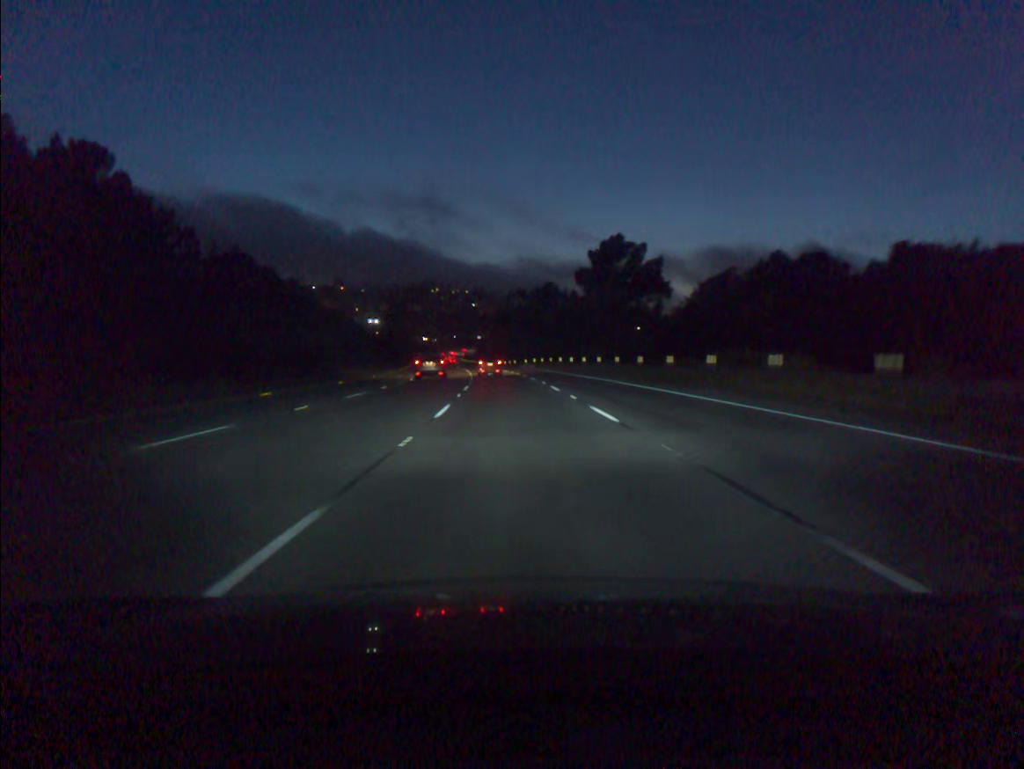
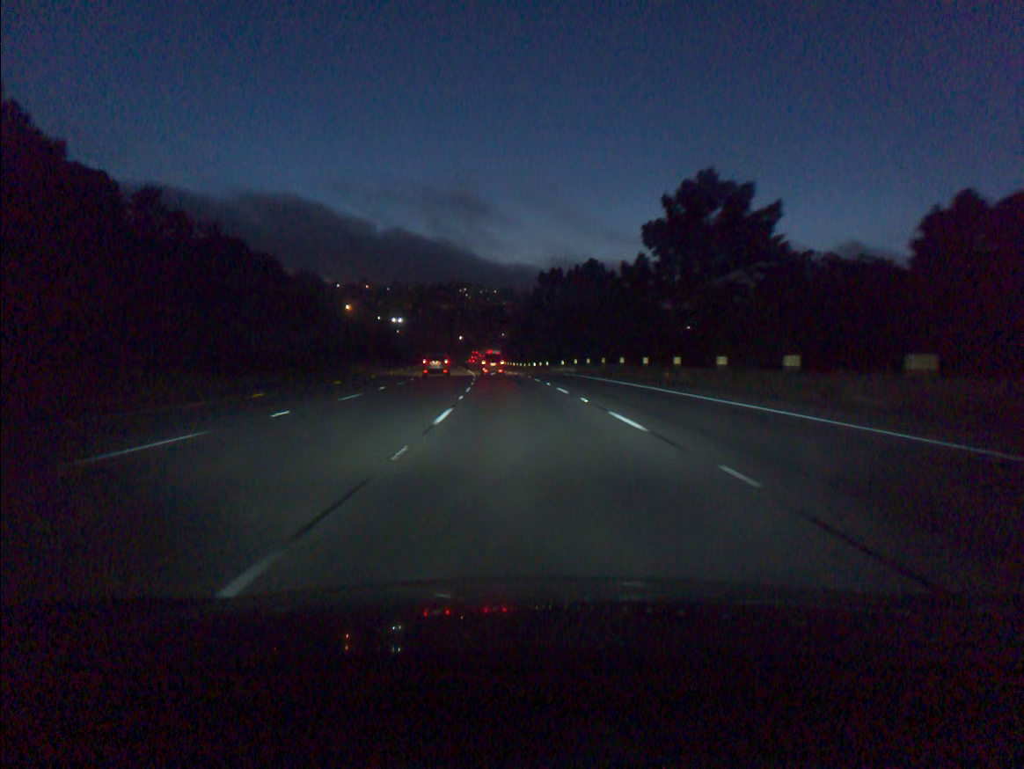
(-0.6, +31.1) m; -2°
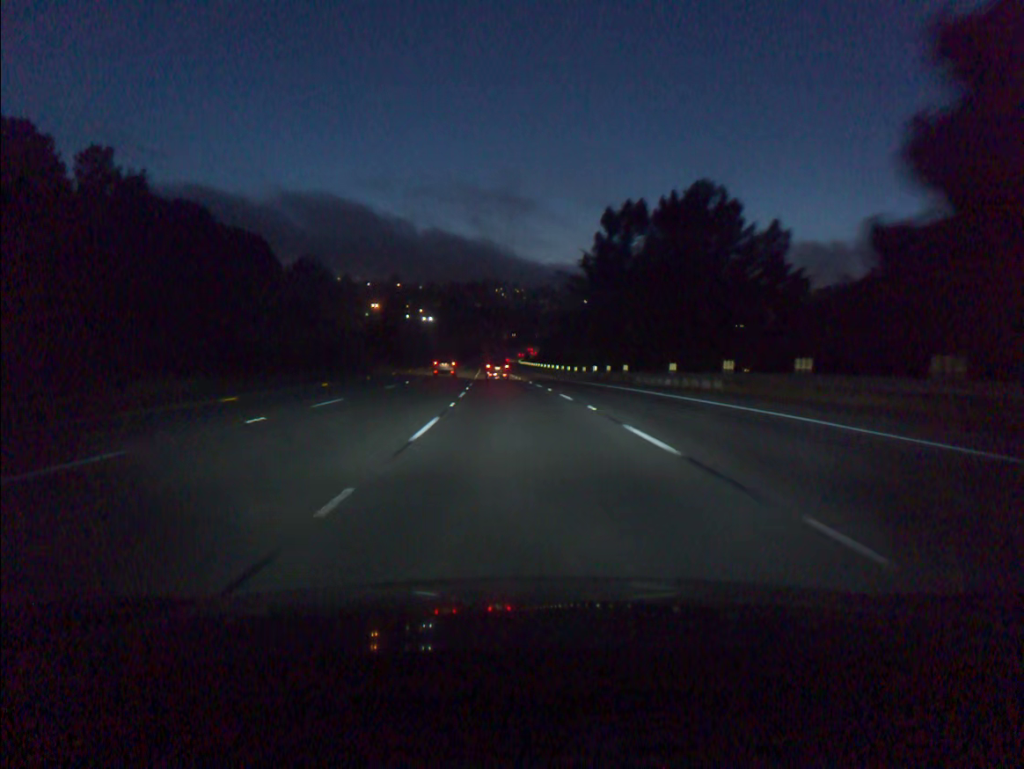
(-1.1, +46.7) m; -3°
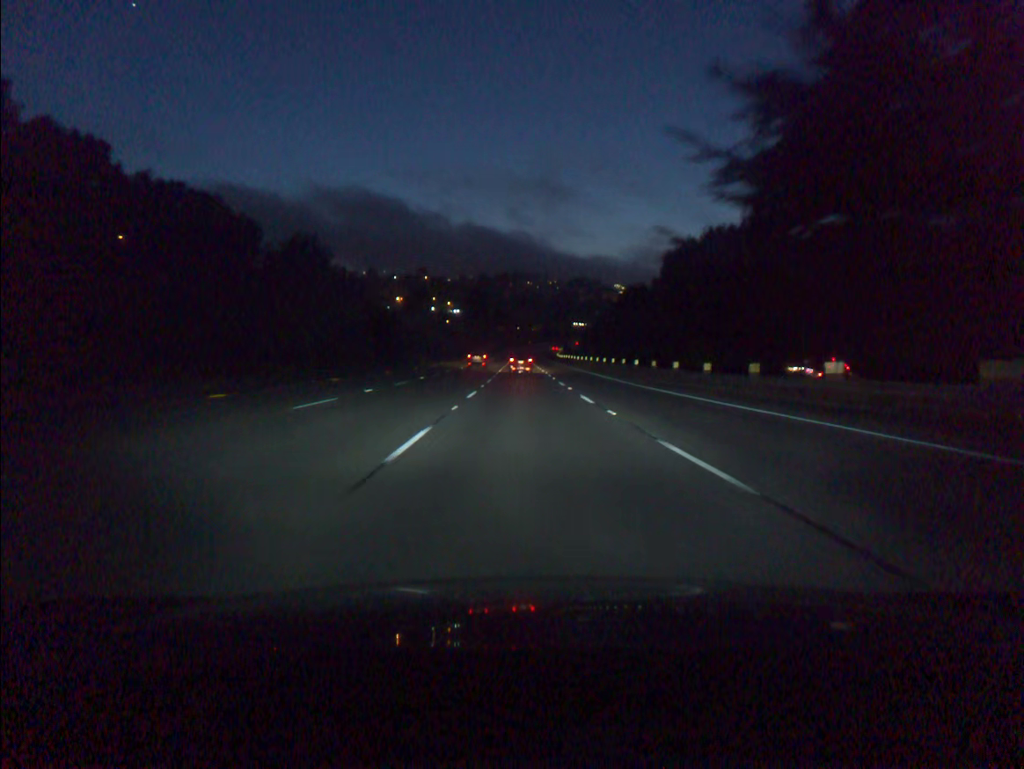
(-1.2, +46.7) m; -2°
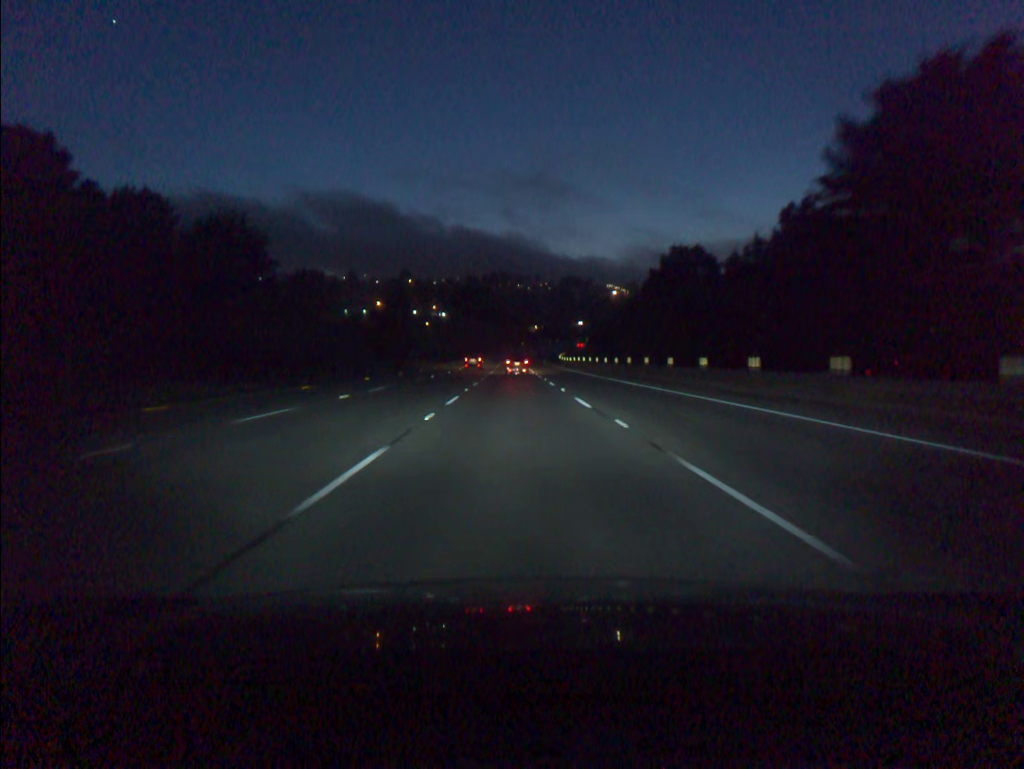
(+0.2, +46.7) m; +1°
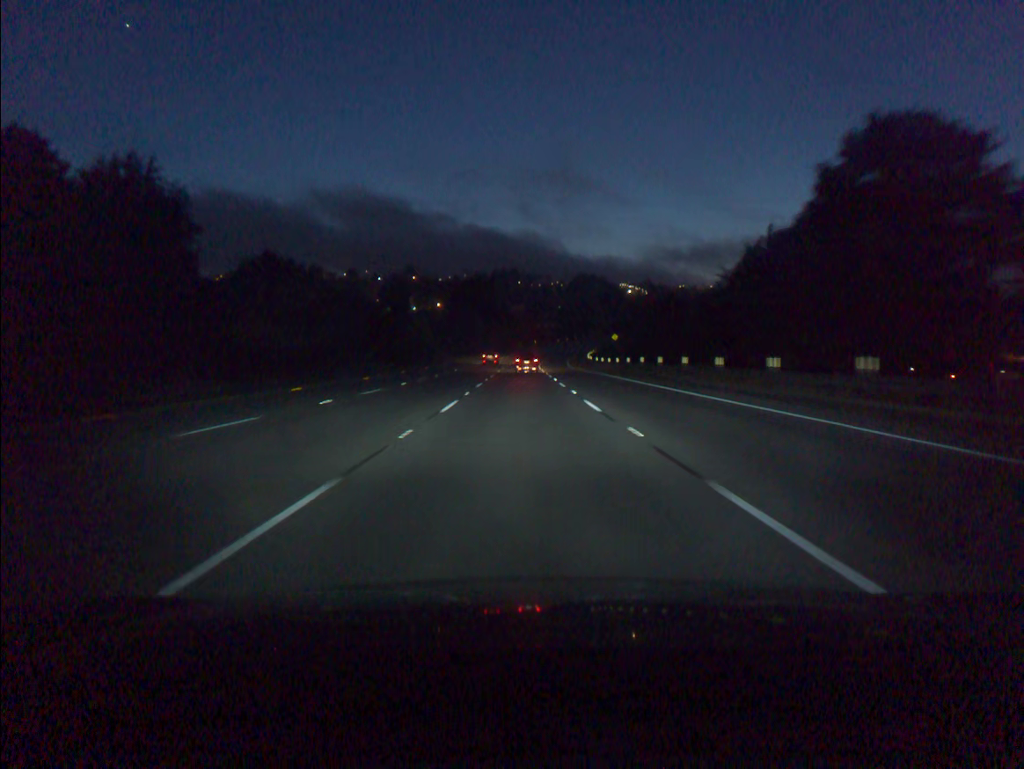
(-0.3, +46.7) m; -1°
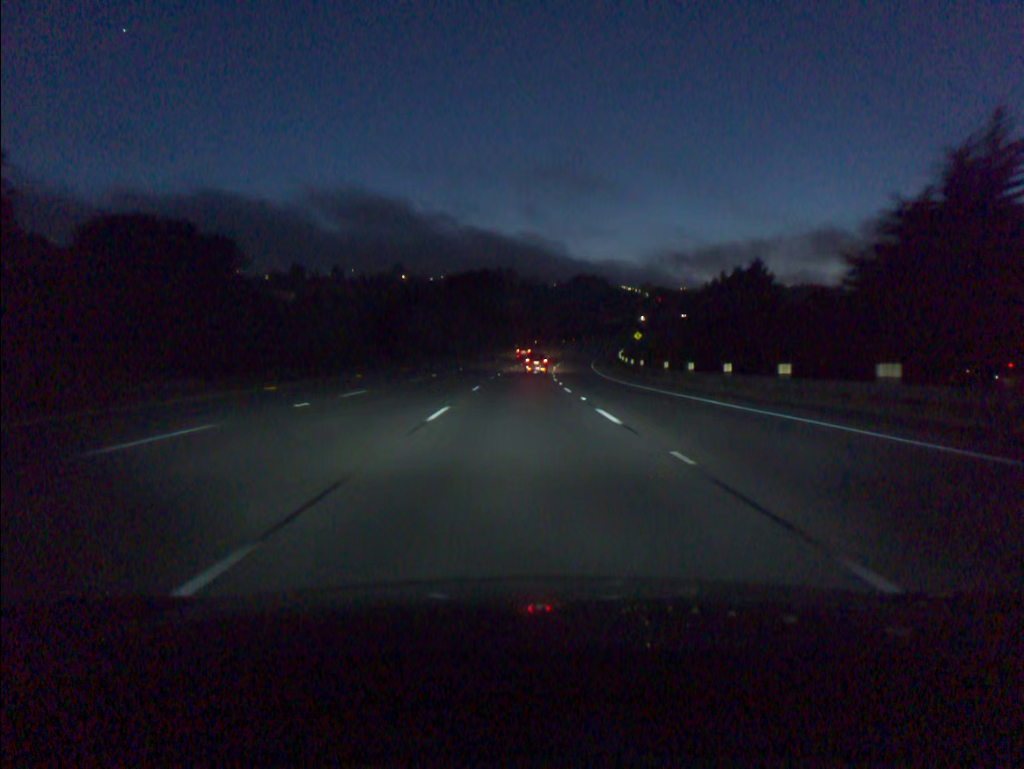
(0.0, +46.6) m; 0°
